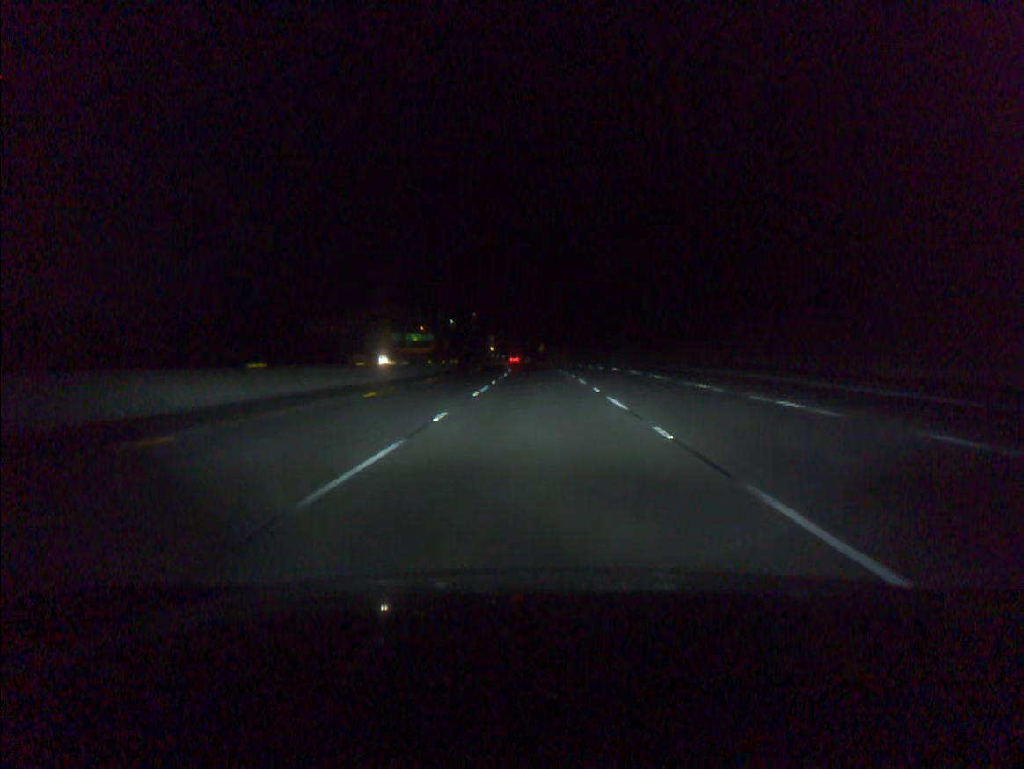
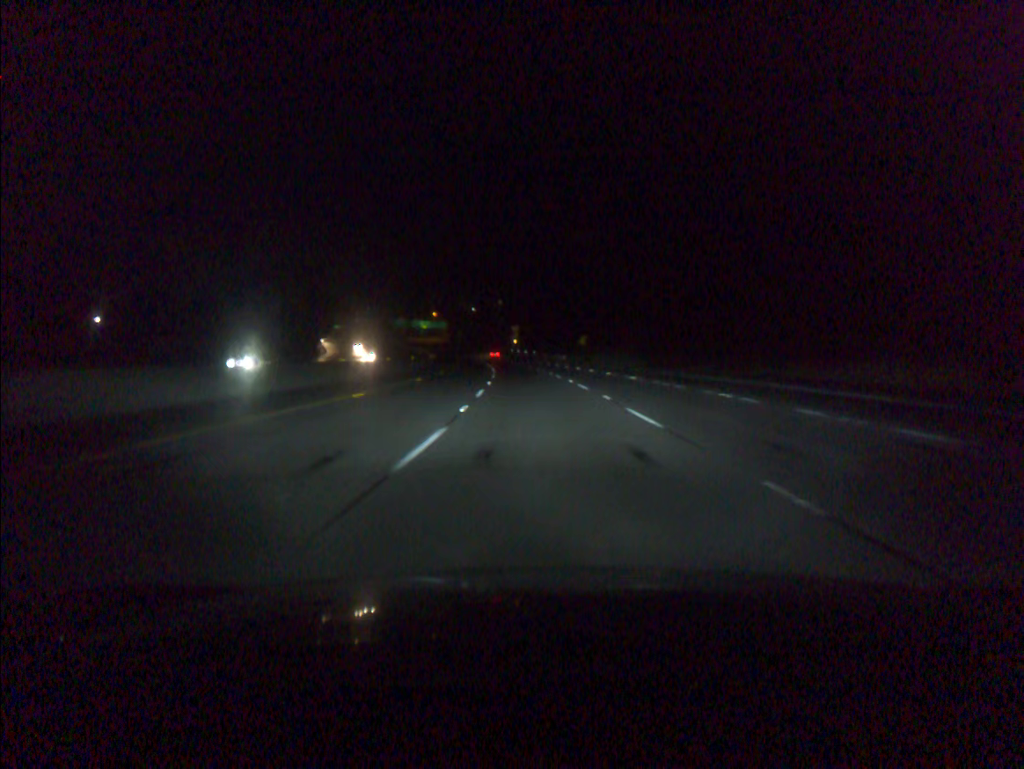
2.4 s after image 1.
(-1.2, +75.1) m; -2°
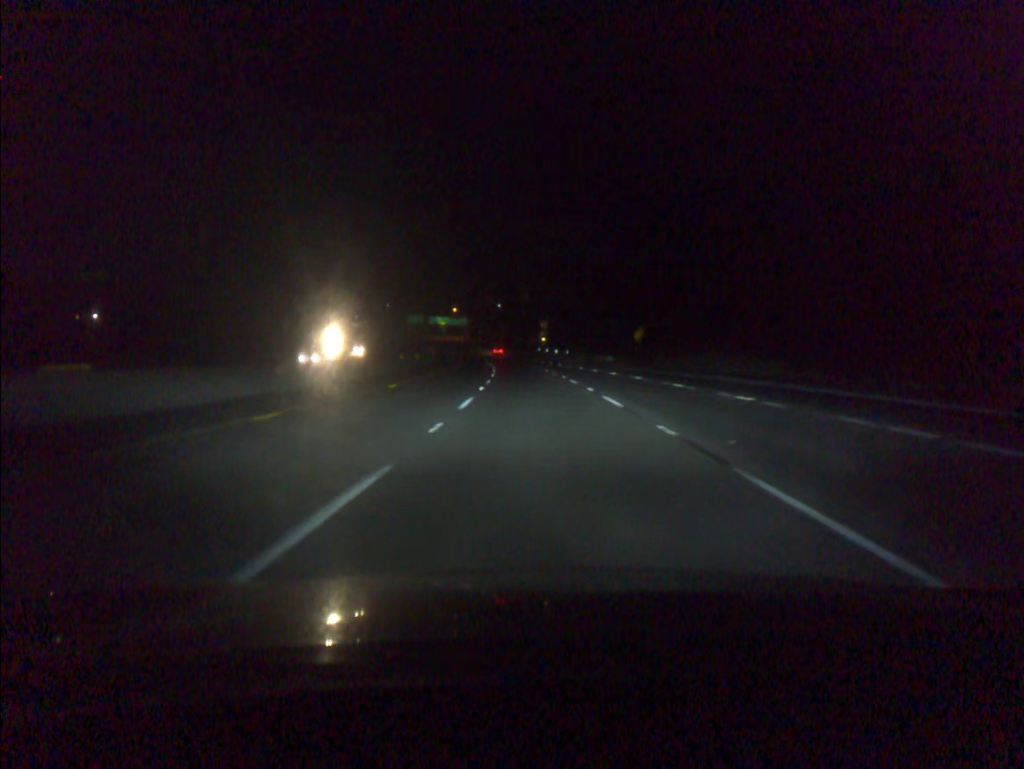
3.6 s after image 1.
(-0.7, +37.6) m; -2°
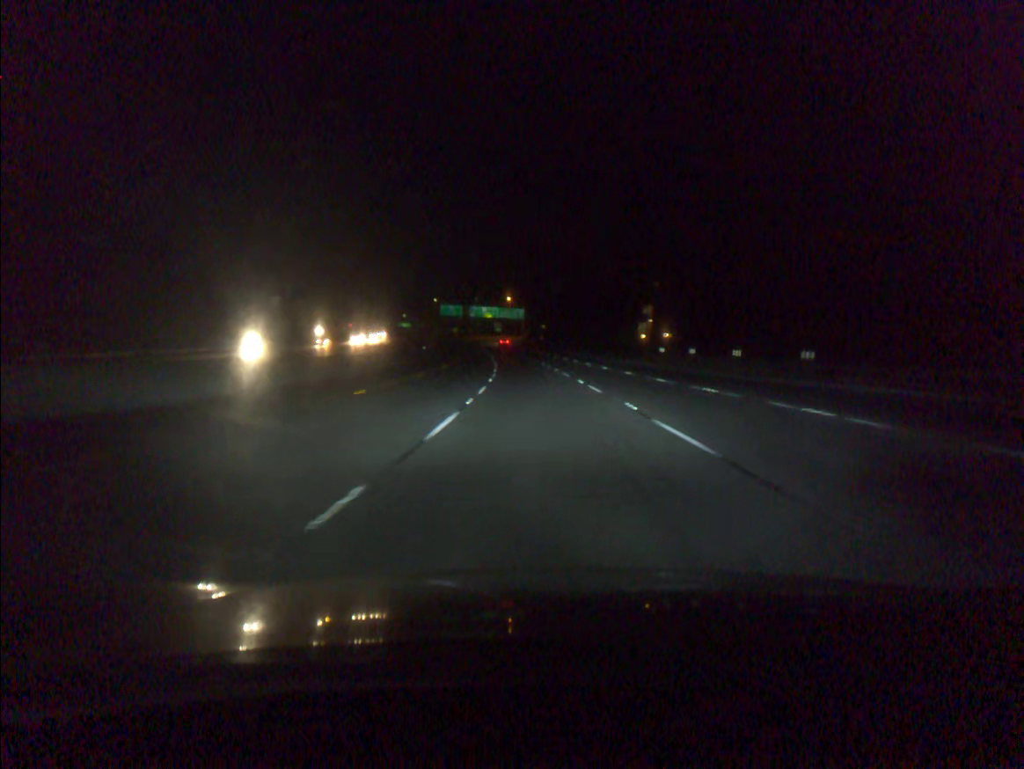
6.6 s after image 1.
(-4.4, +94.1) m; -5°
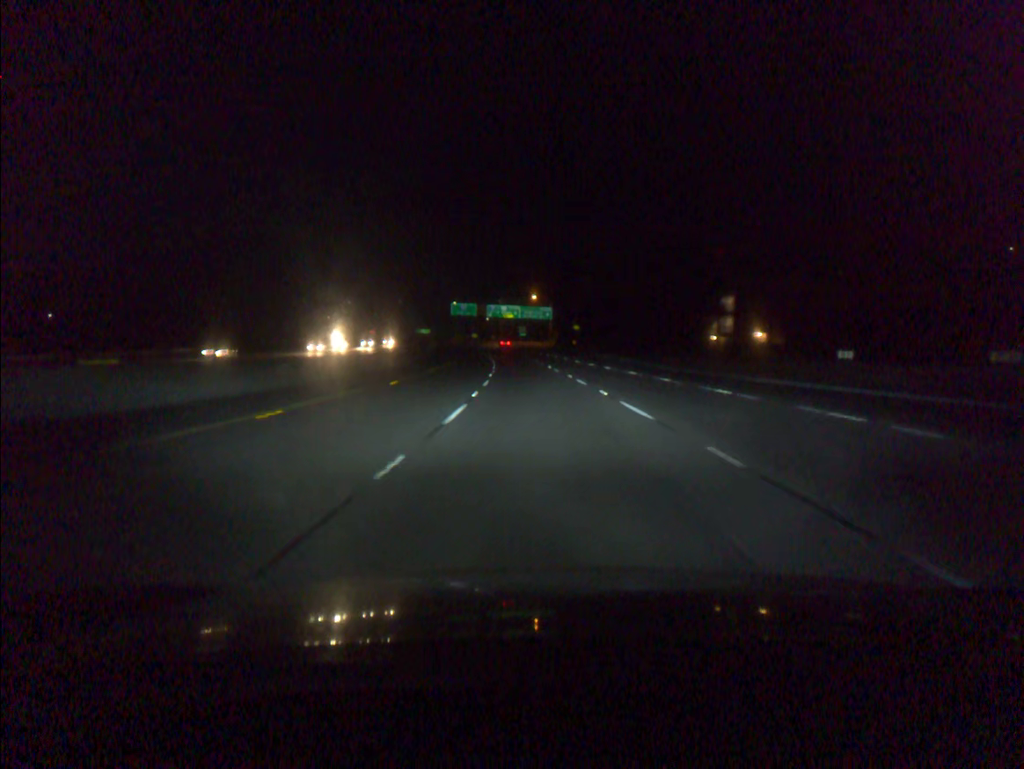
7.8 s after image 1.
(-0.7, +37.6) m; -2°
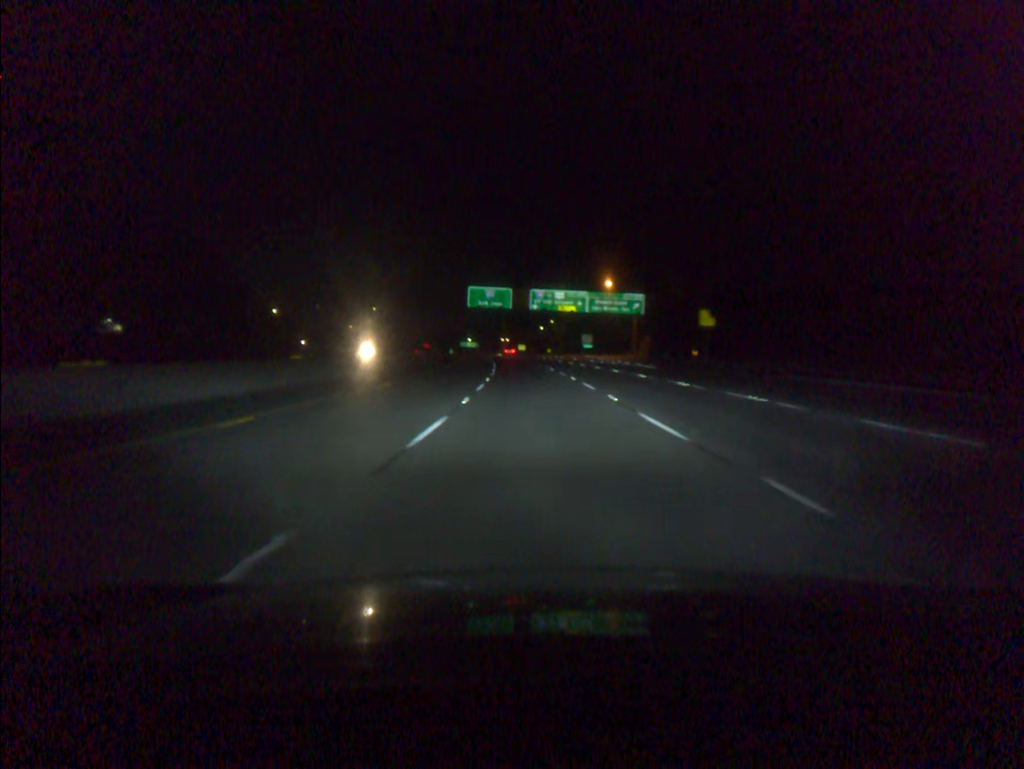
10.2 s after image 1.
(-2.8, +74.7) m; -4°
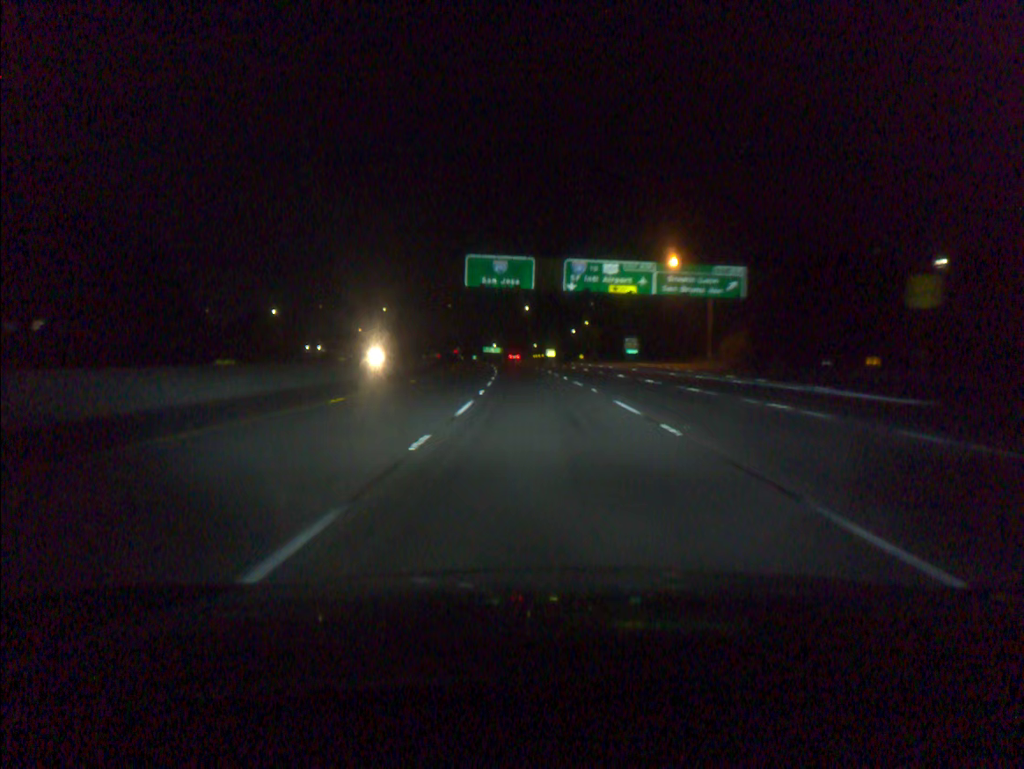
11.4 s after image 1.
(-0.7, +37.1) m; -2°
